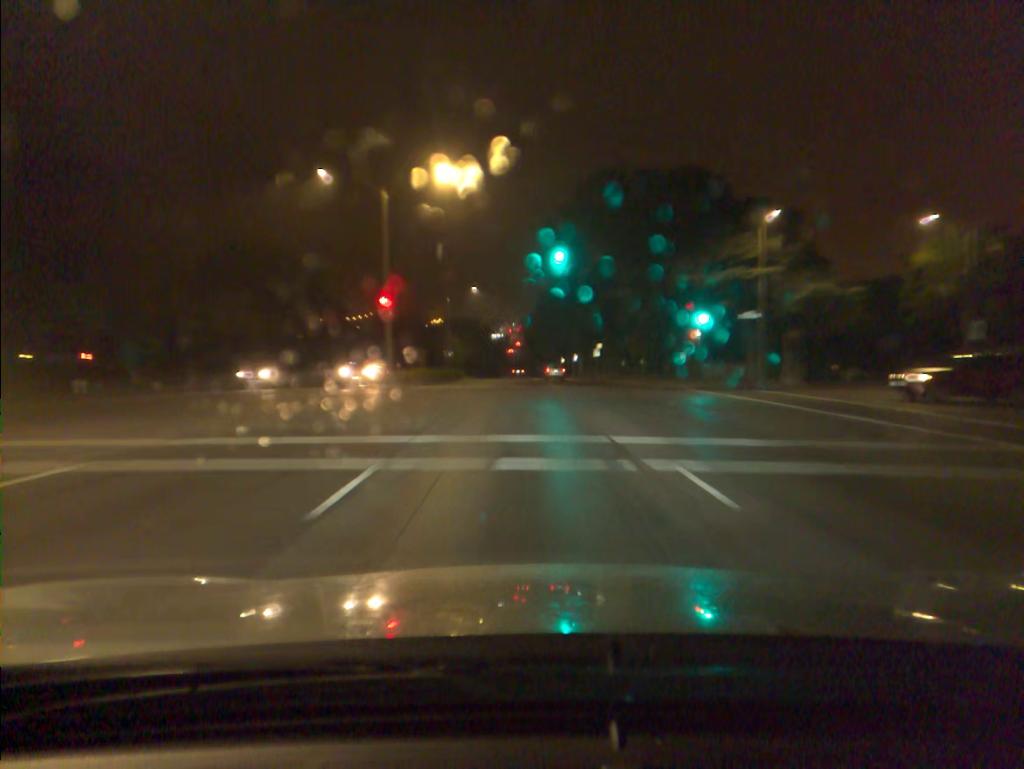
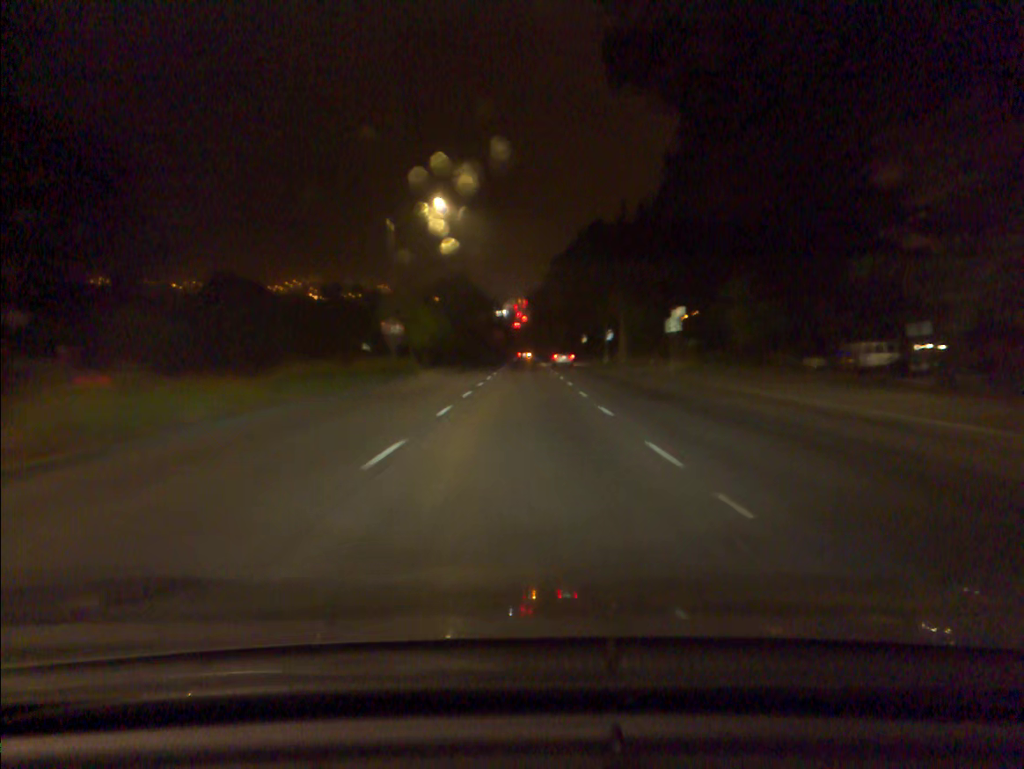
(-0.2, +38.4) m; -1°
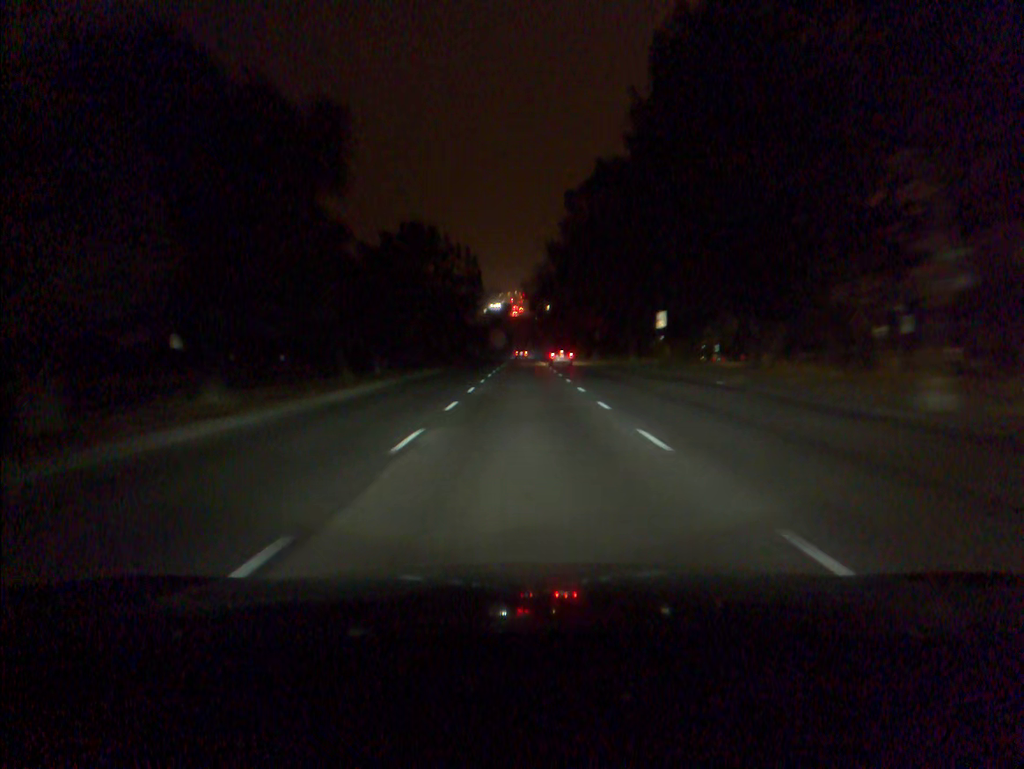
(+0.1, +64.8) m; 0°
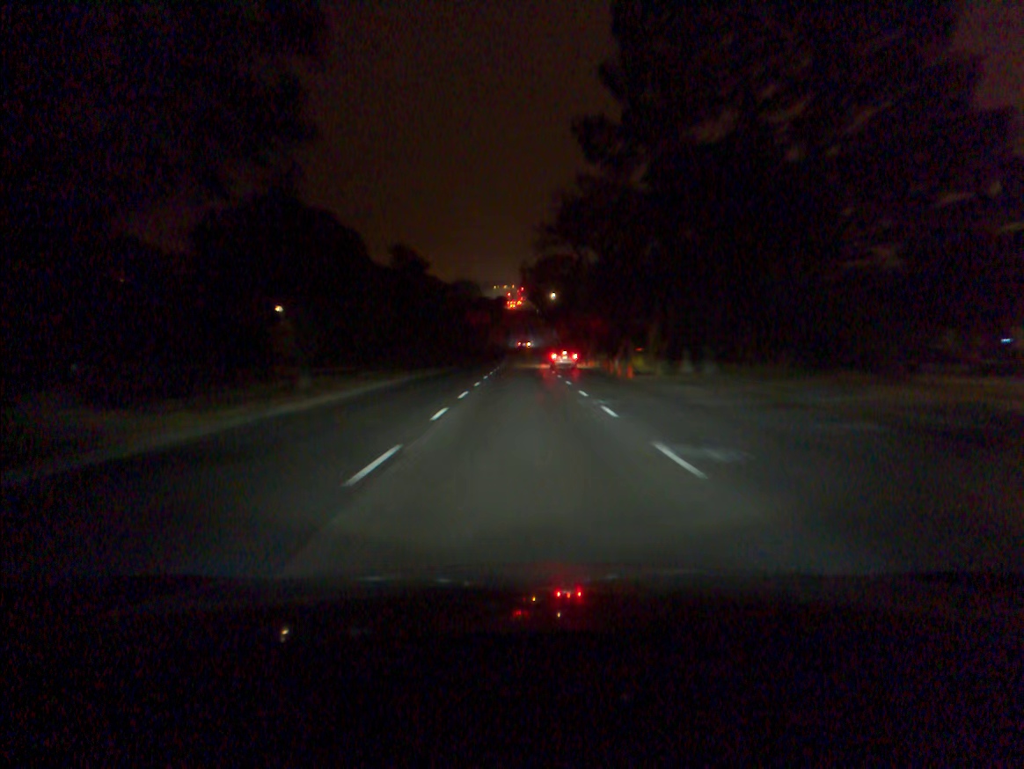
(-0.1, +53.1) m; 0°
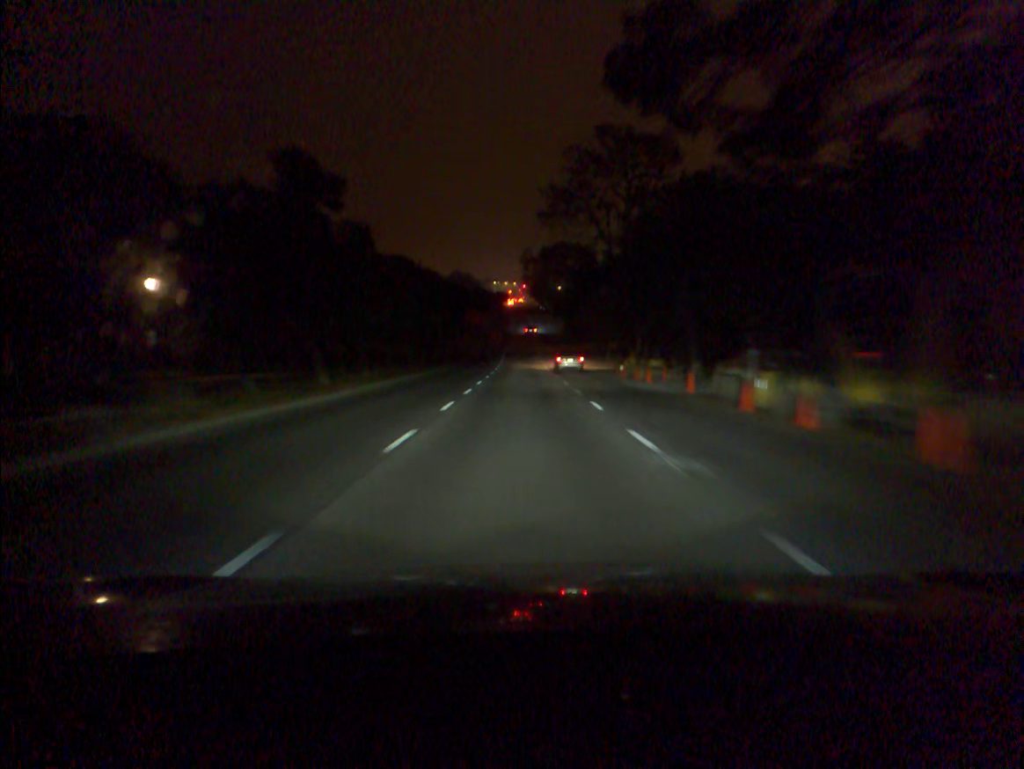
(0.0, +26.8) m; 0°
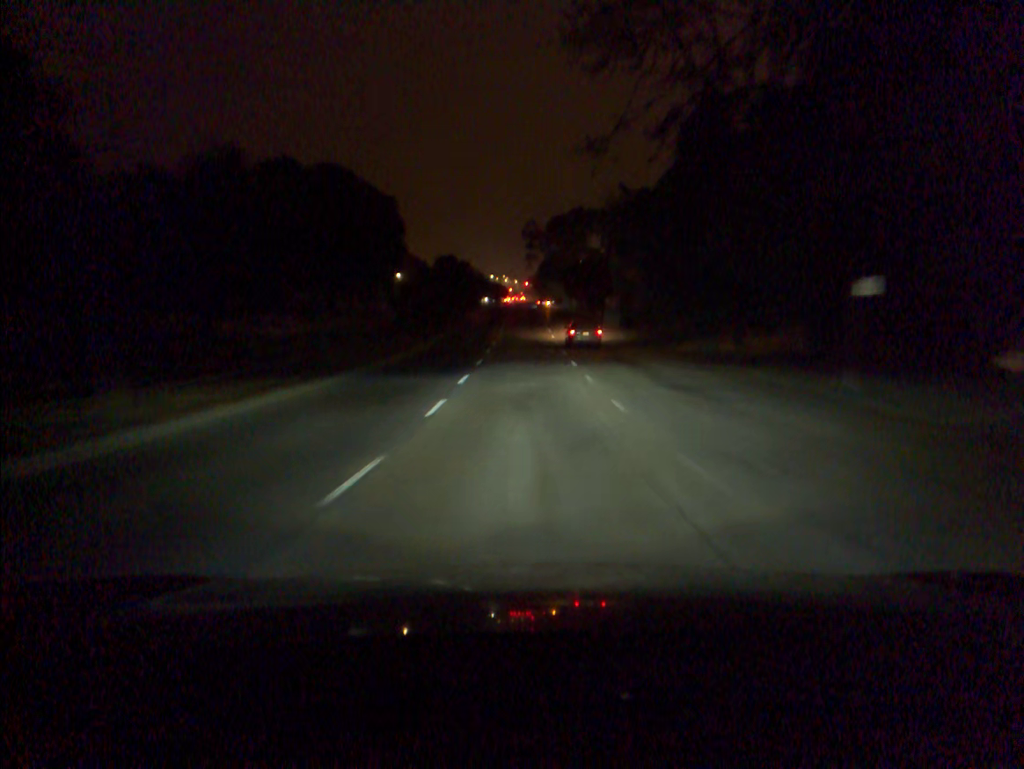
(-0.2, +54.0) m; 0°
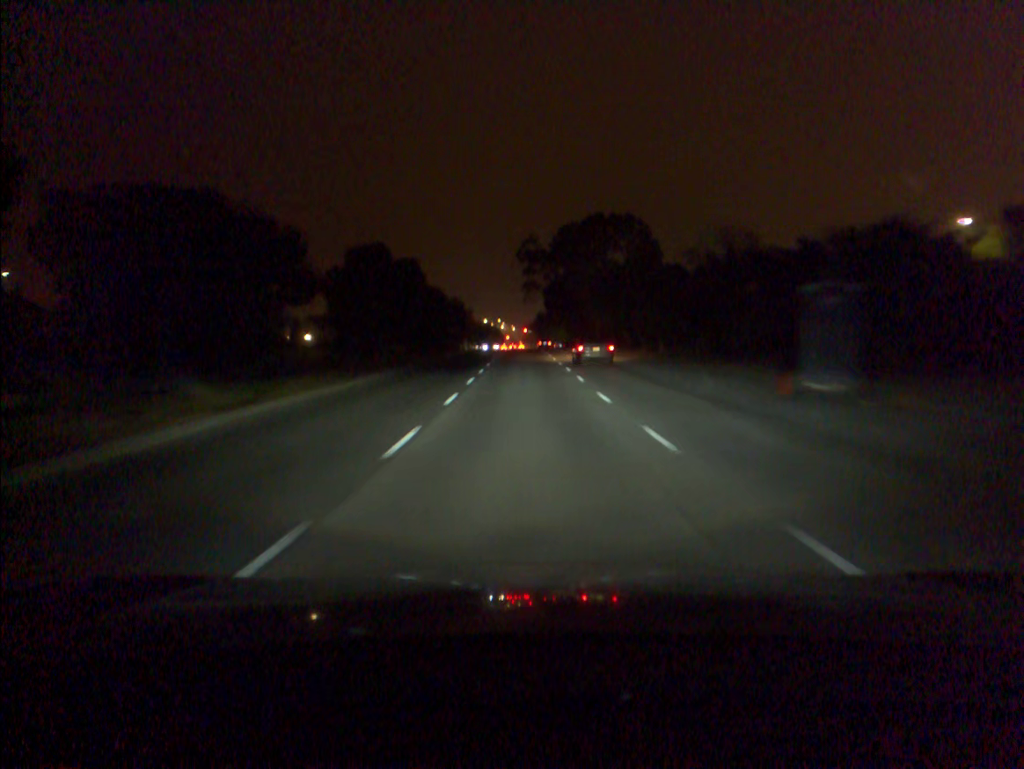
(+0.1, +40.3) m; 0°
